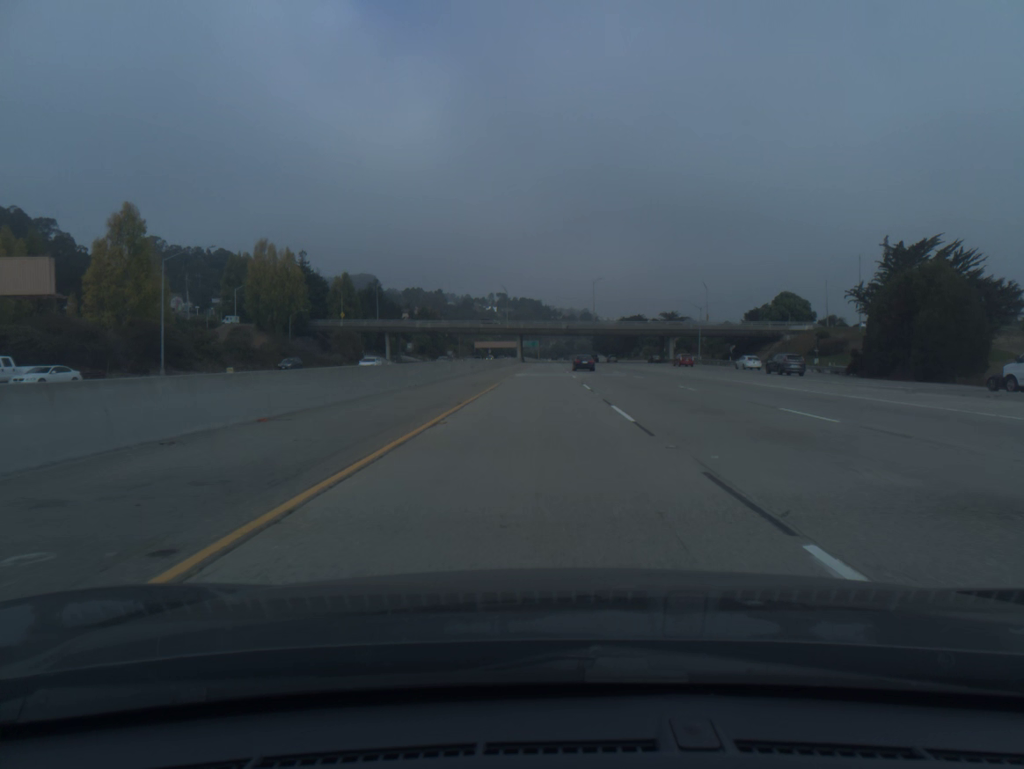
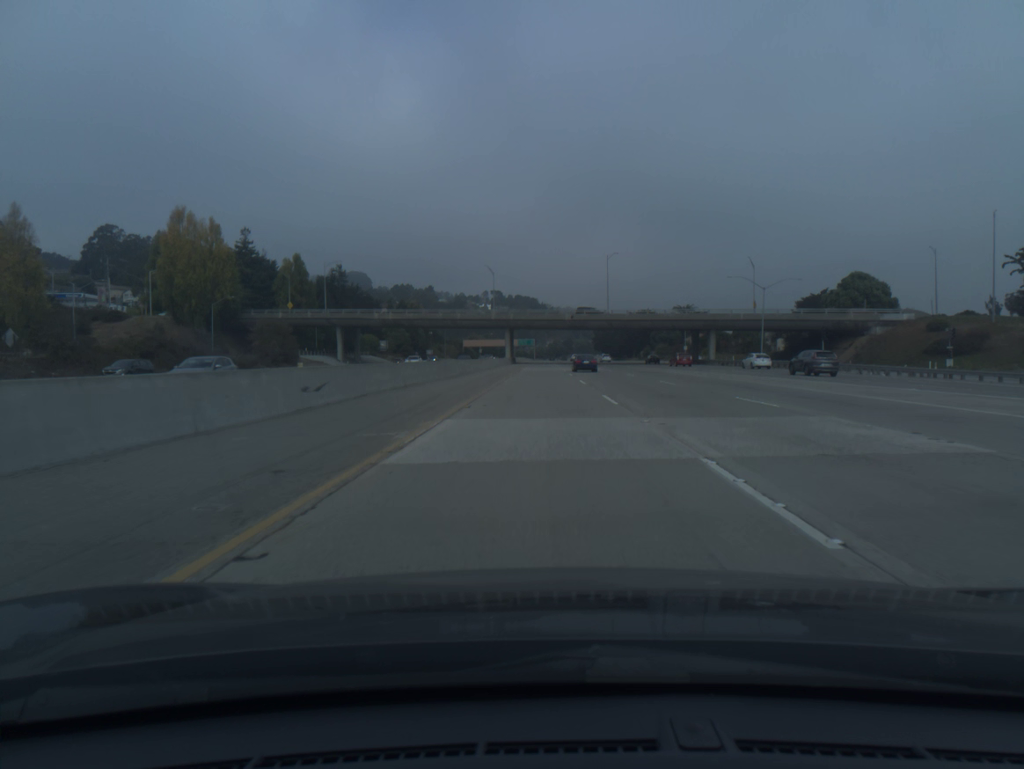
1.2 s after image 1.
(+0.1, +39.8) m; 0°
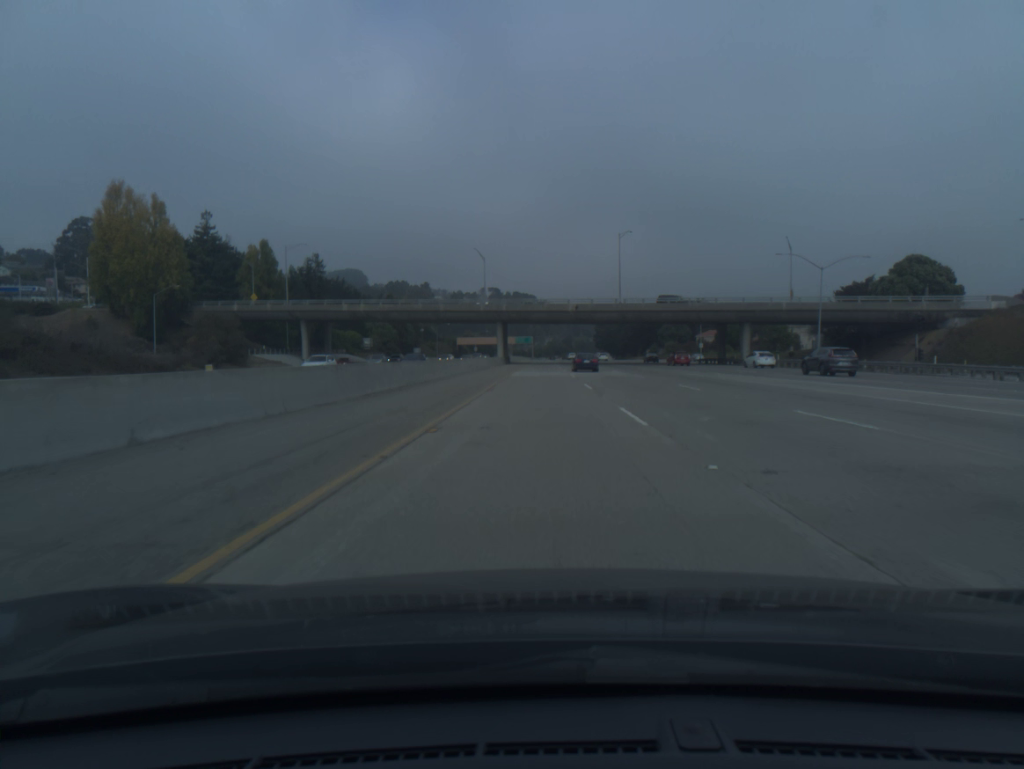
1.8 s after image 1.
(0.0, +19.9) m; 0°
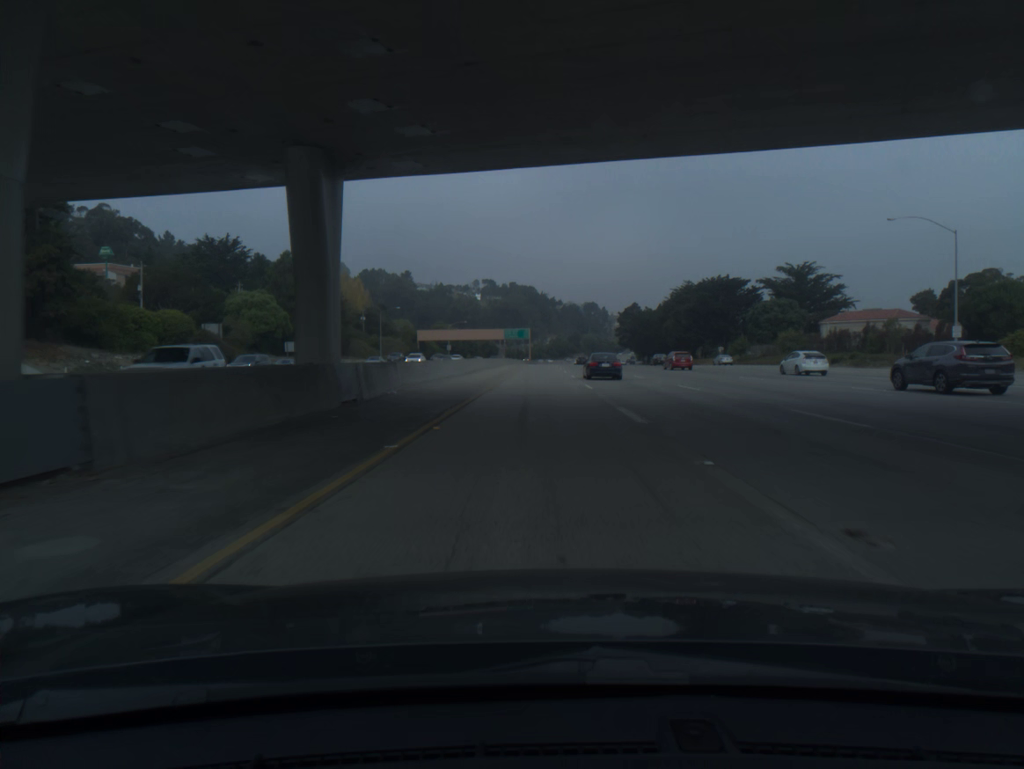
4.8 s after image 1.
(-0.1, +99.8) m; 0°
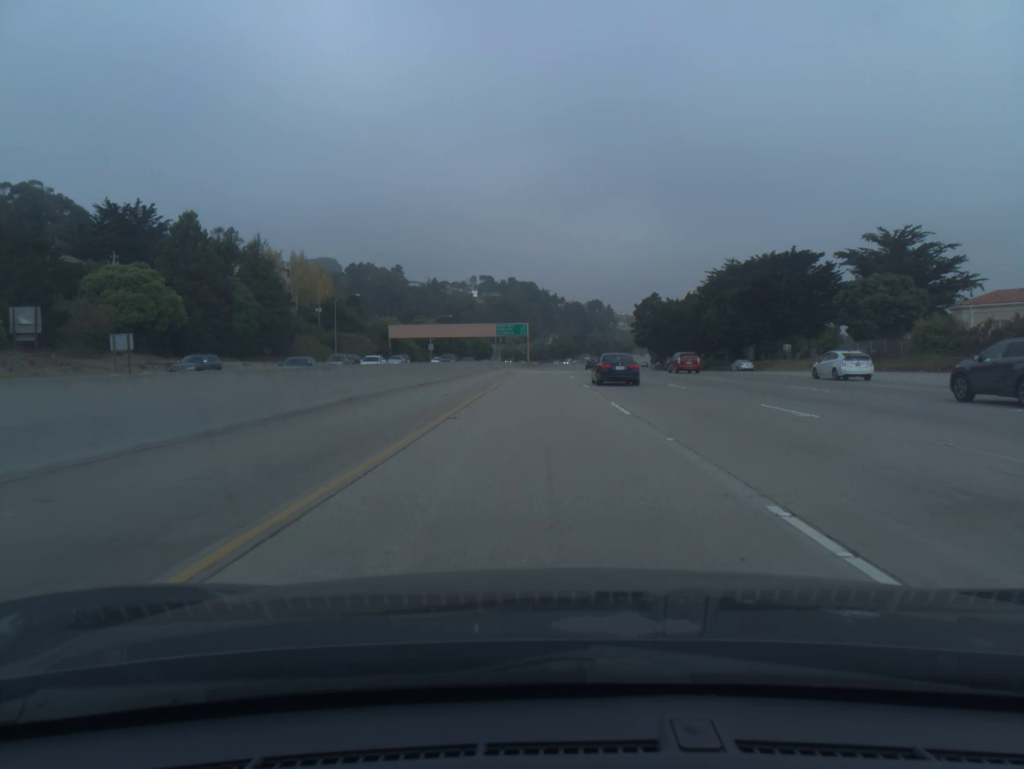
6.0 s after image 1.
(0.0, +40.3) m; 0°
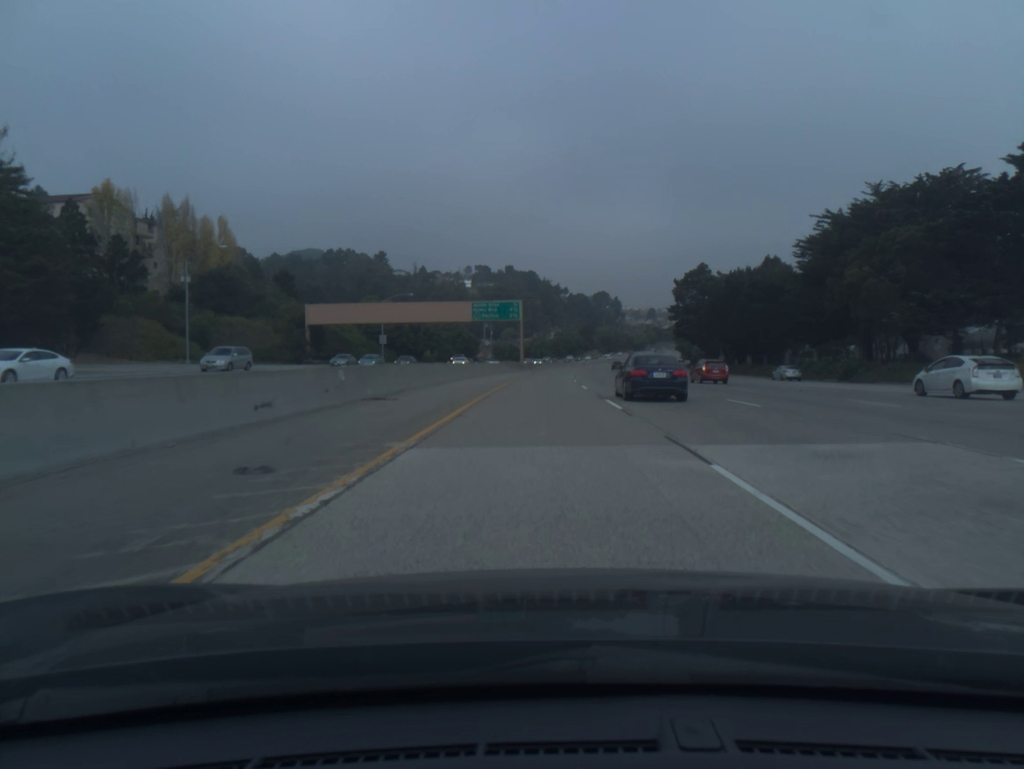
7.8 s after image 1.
(-0.1, +60.6) m; 0°
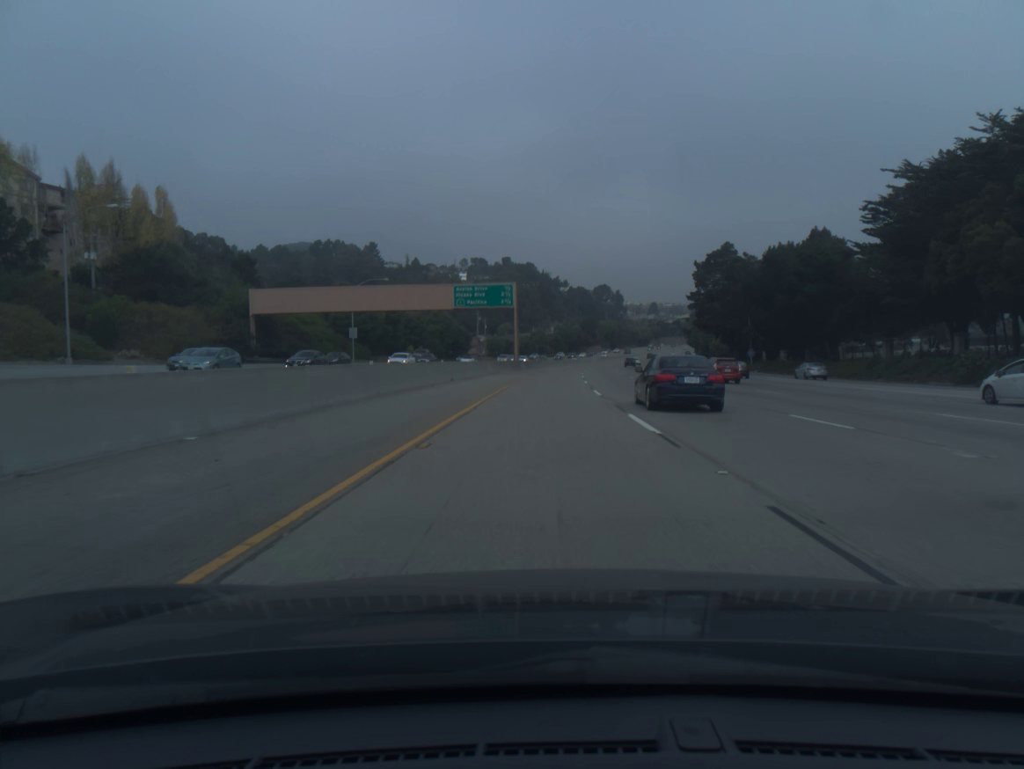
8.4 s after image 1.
(0.0, +20.3) m; 0°
